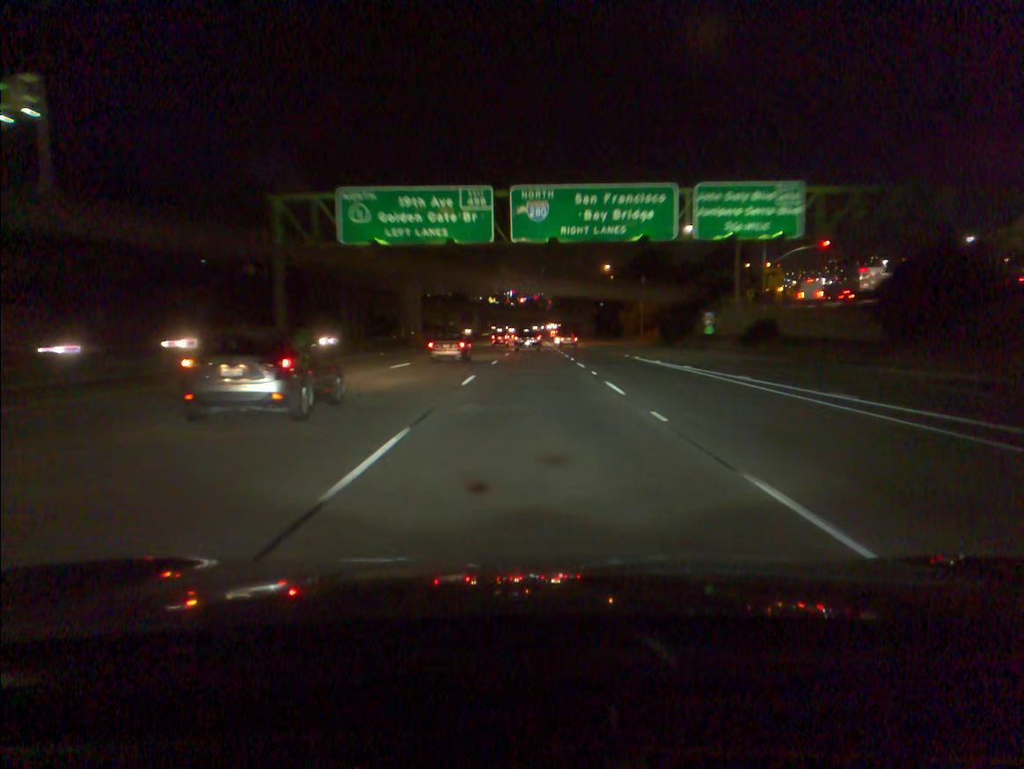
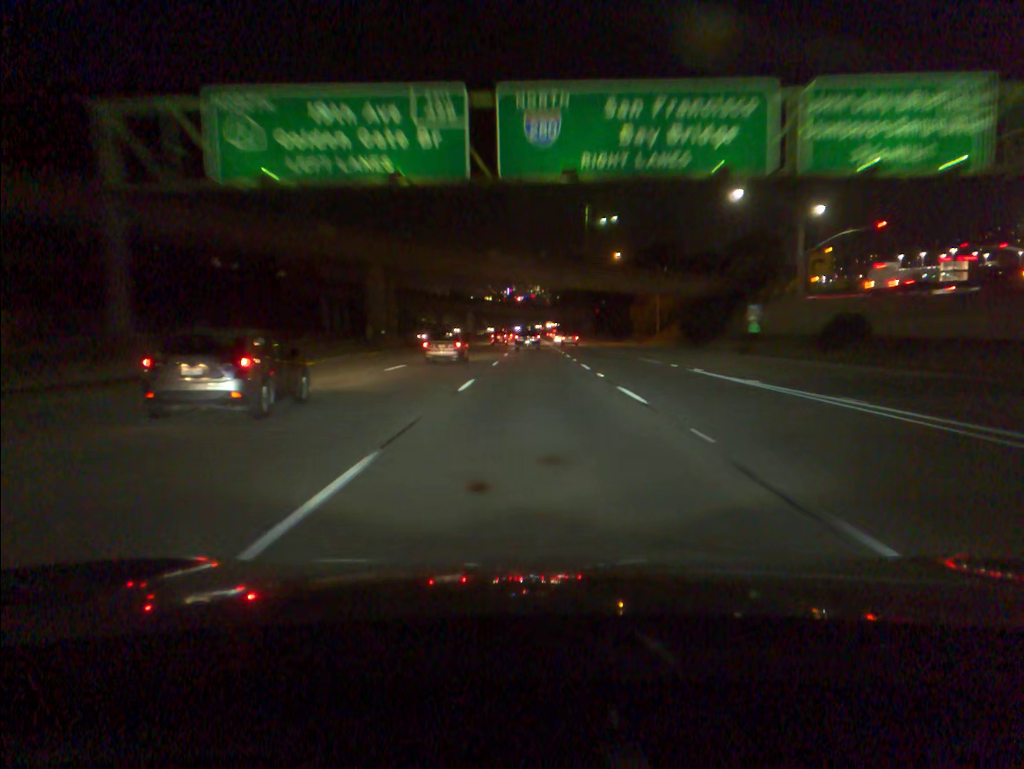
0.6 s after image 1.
(0.0, +16.5) m; 0°
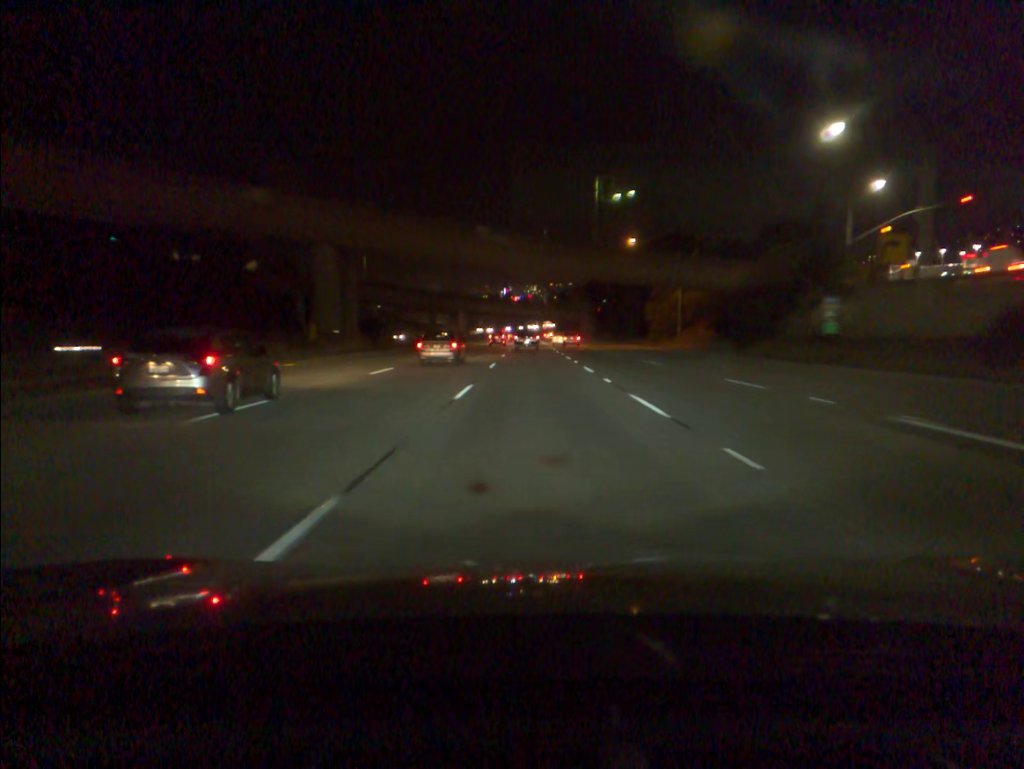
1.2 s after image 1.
(0.0, +16.5) m; 0°
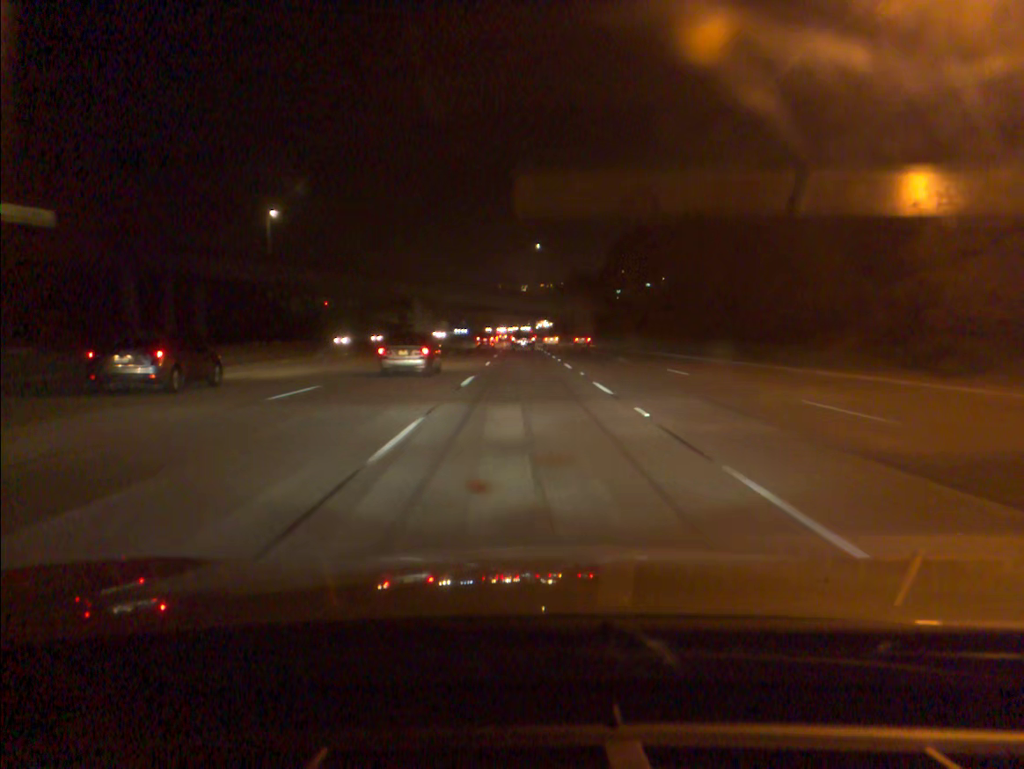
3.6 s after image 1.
(+0.5, +66.8) m; +1°
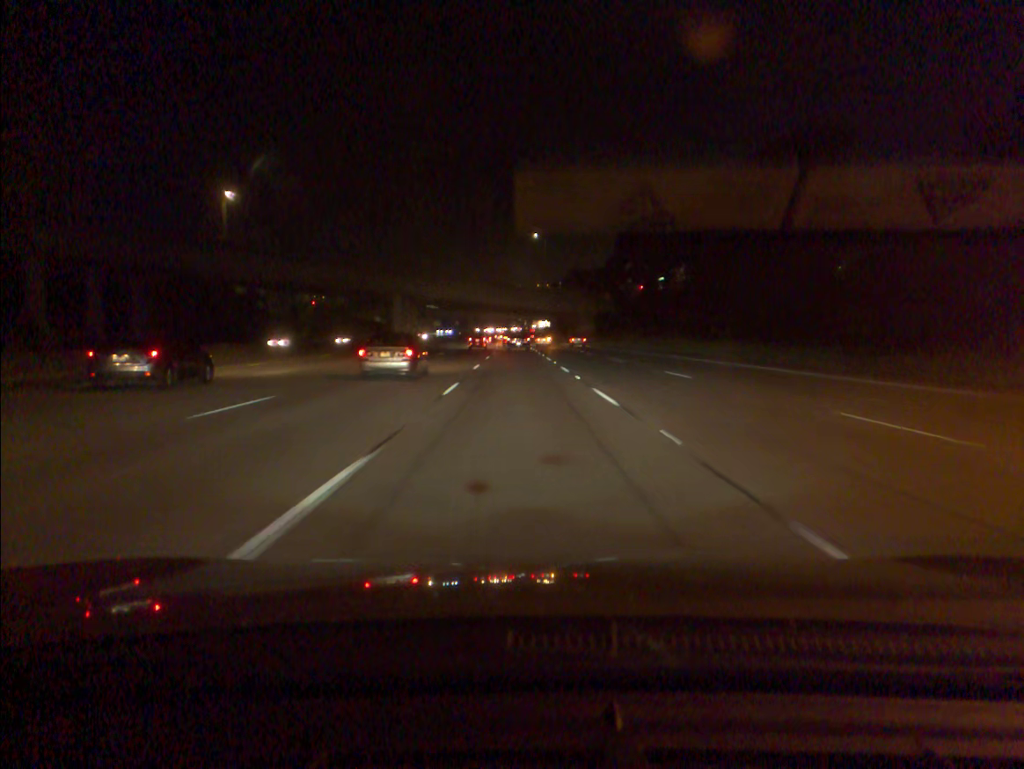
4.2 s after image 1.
(0.0, +17.1) m; 0°
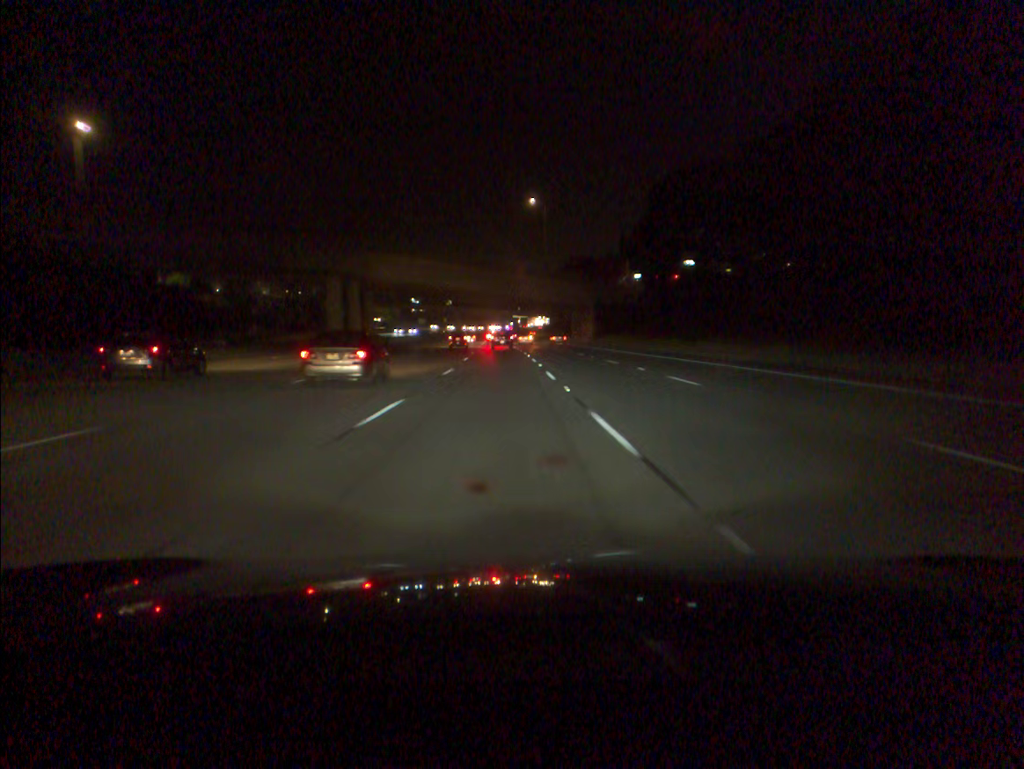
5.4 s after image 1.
(+0.1, +34.5) m; 0°
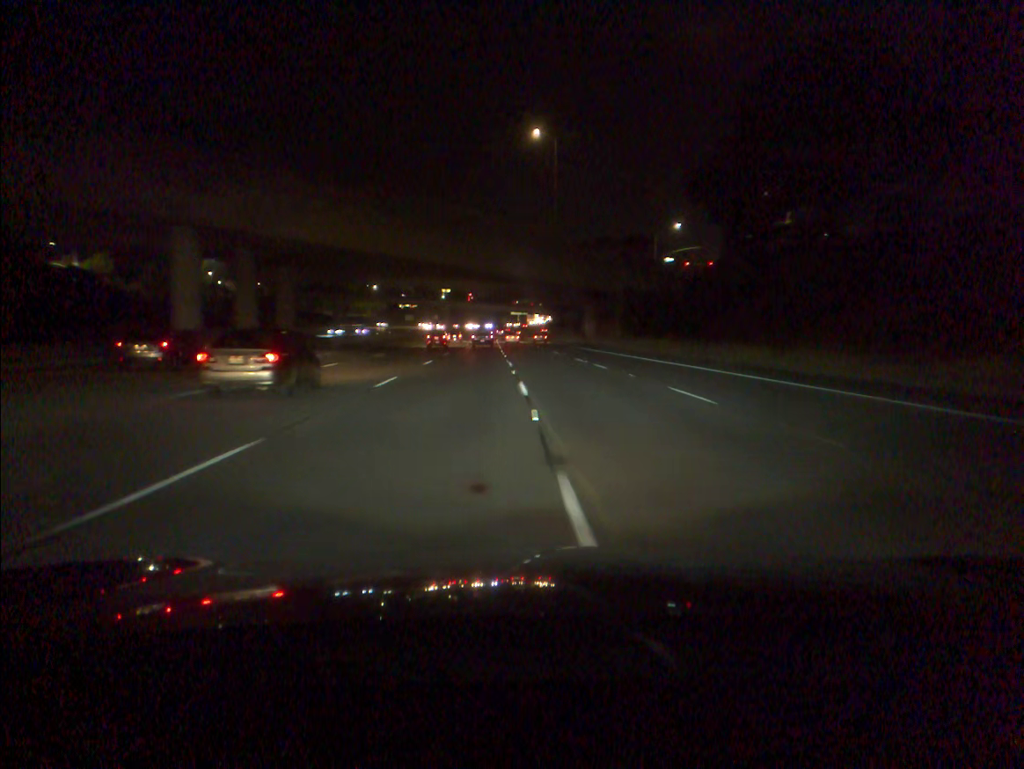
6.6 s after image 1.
(+0.1, +34.8) m; 0°
